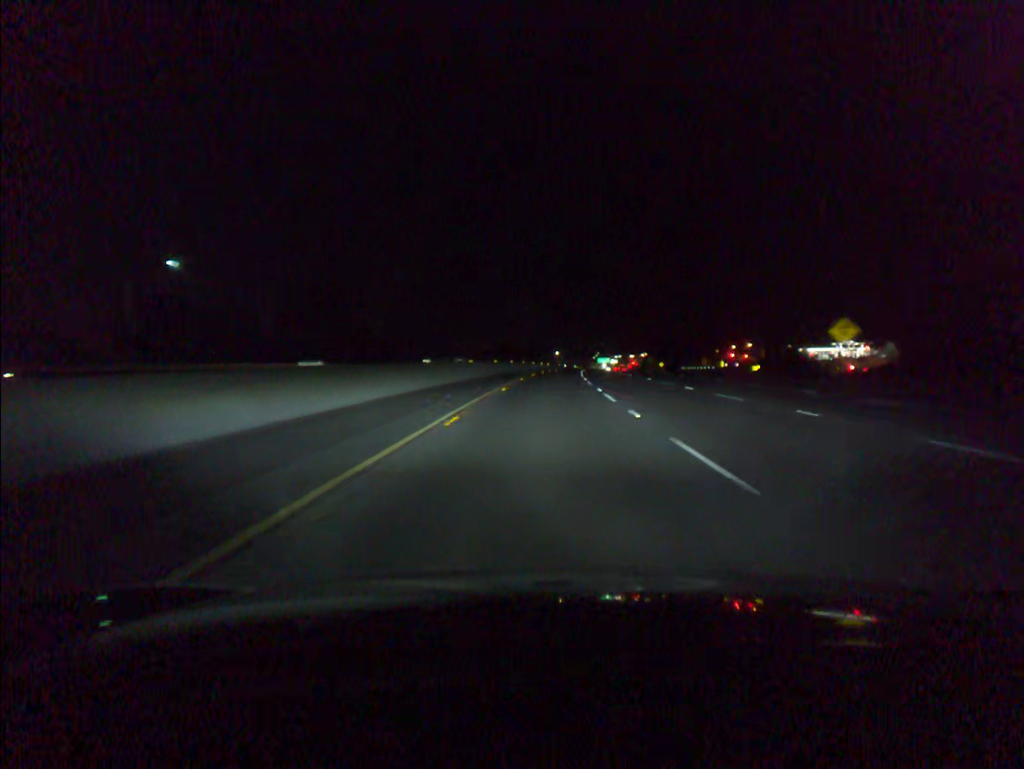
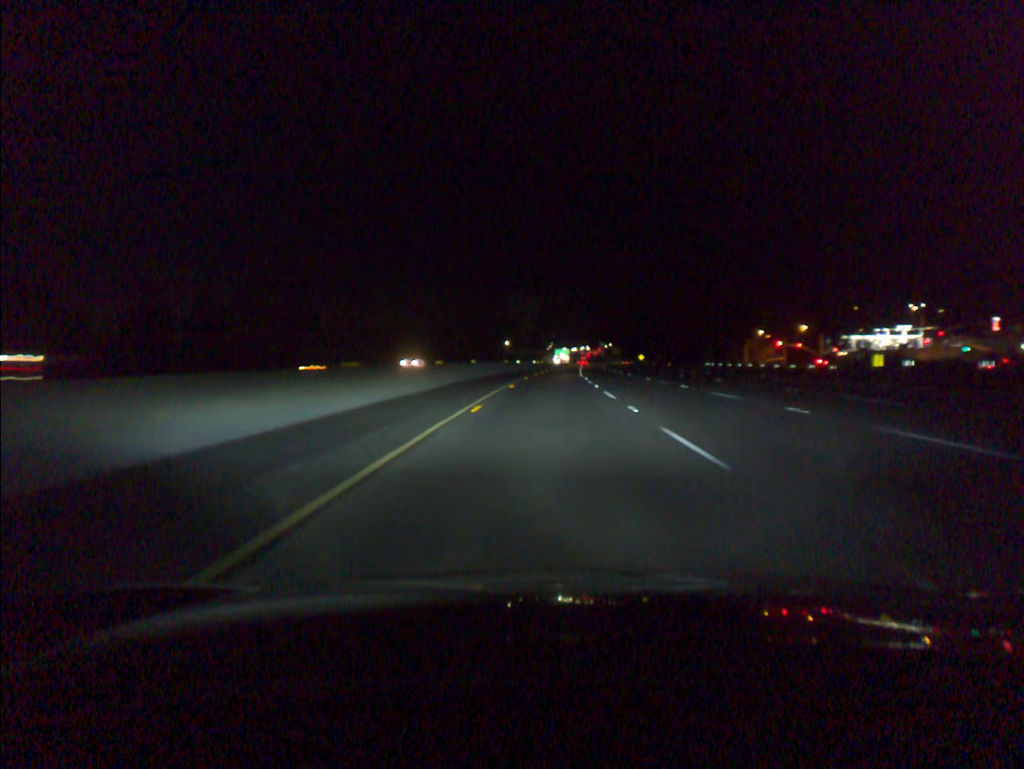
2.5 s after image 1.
(+2.4, +84.1) m; +4°
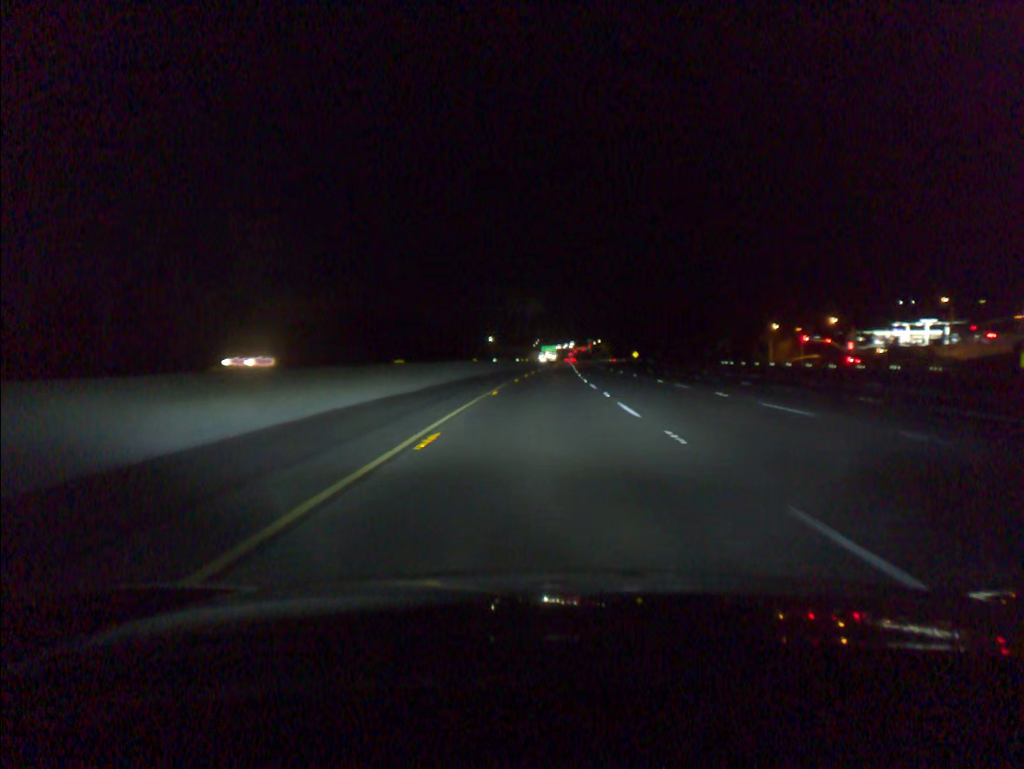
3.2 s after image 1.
(+0.2, +21.5) m; +1°
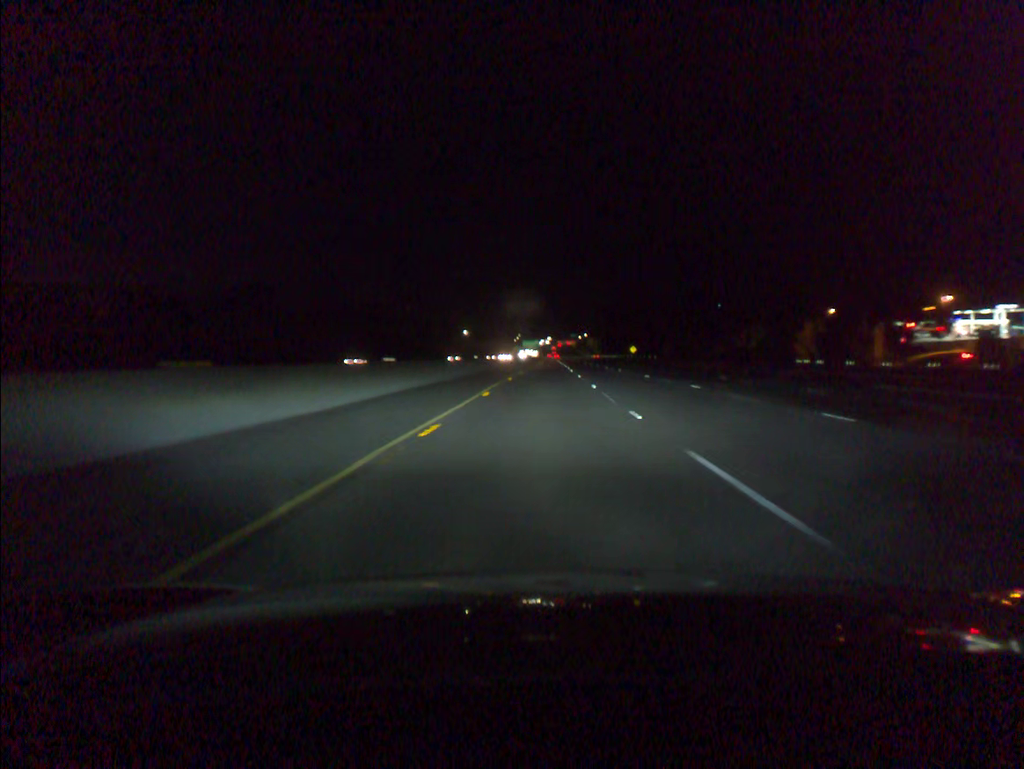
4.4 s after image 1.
(+0.5, +39.6) m; +1°
